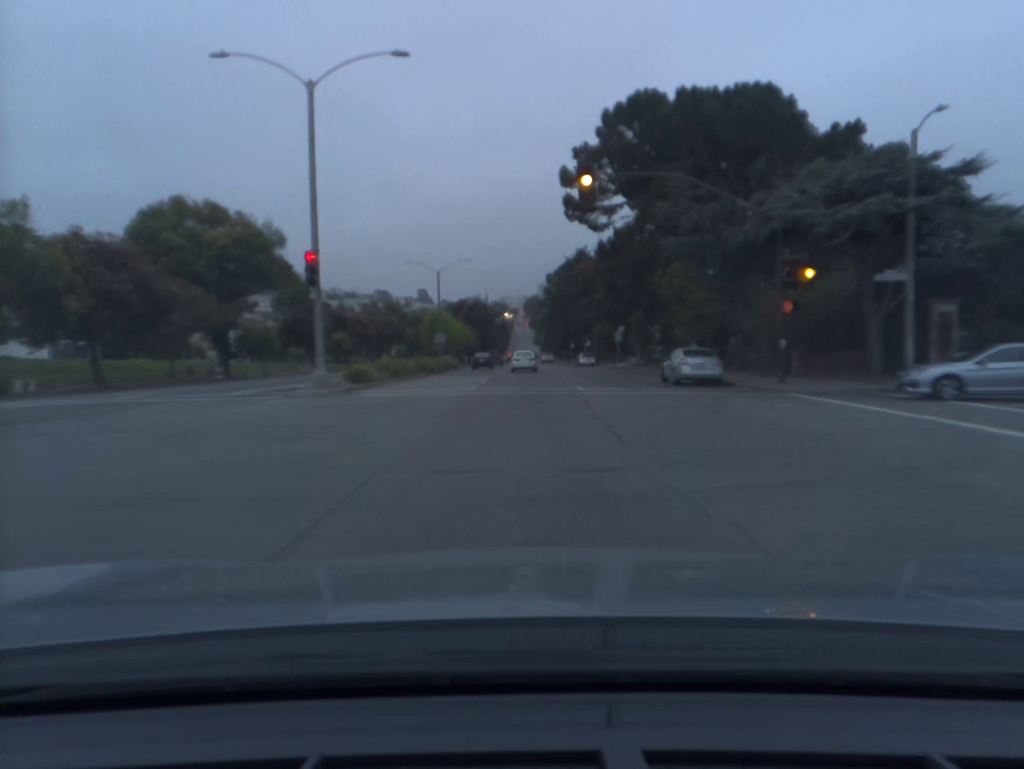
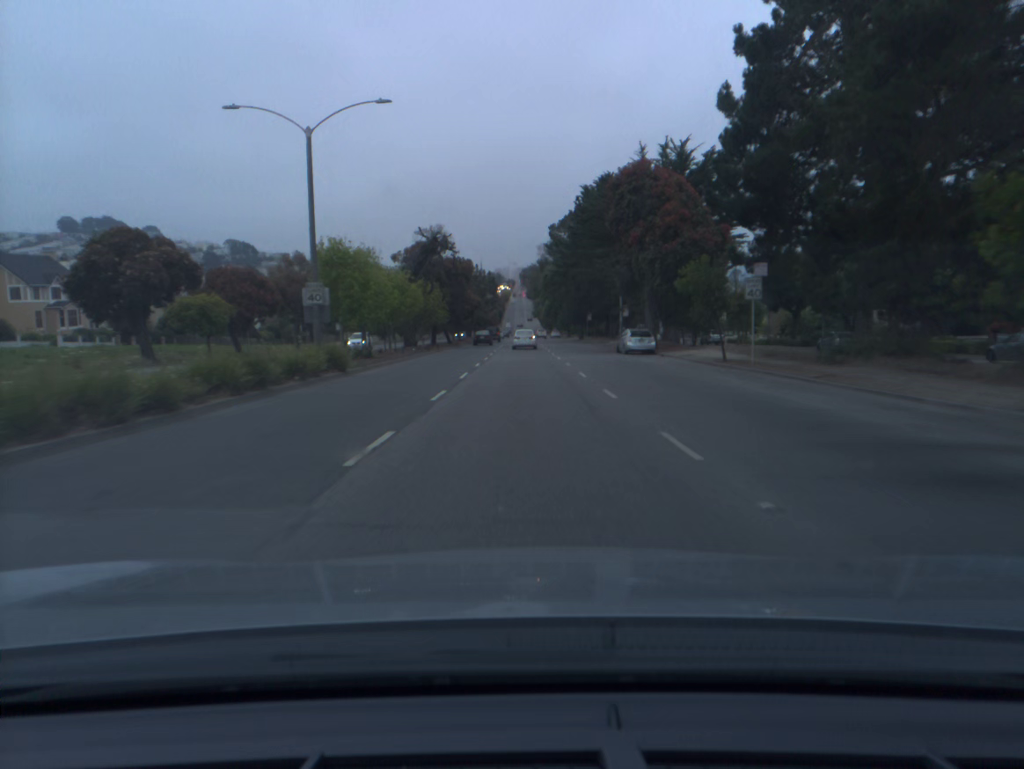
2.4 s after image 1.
(0.0, +39.7) m; 0°
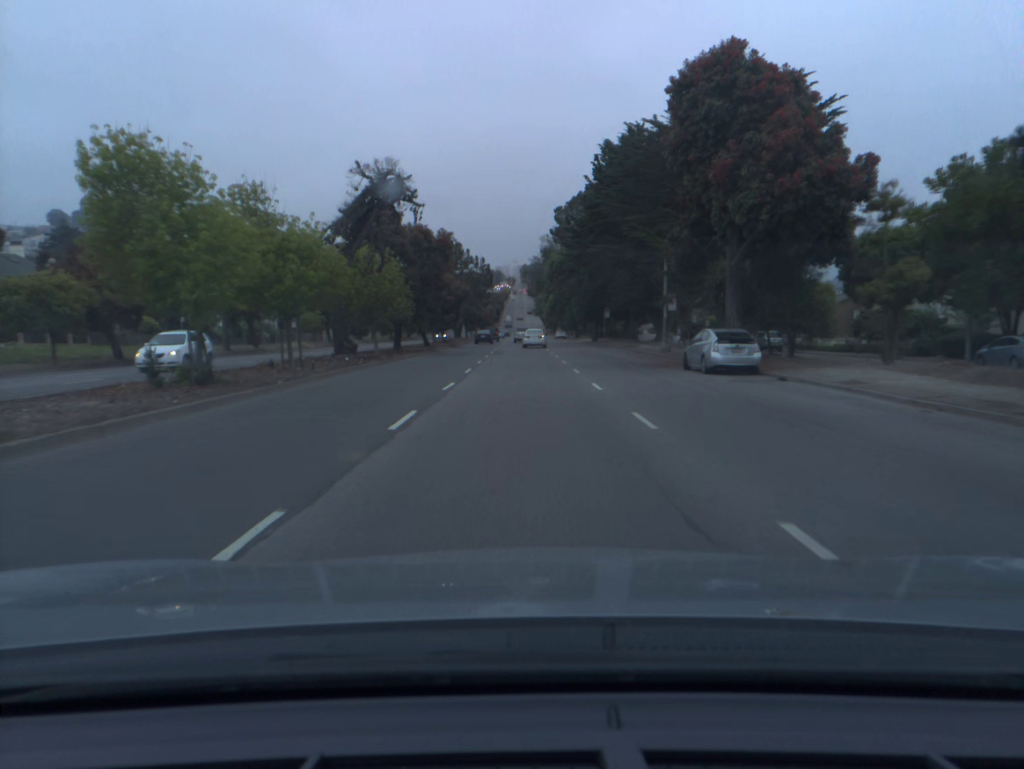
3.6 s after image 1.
(0.0, +19.7) m; 0°
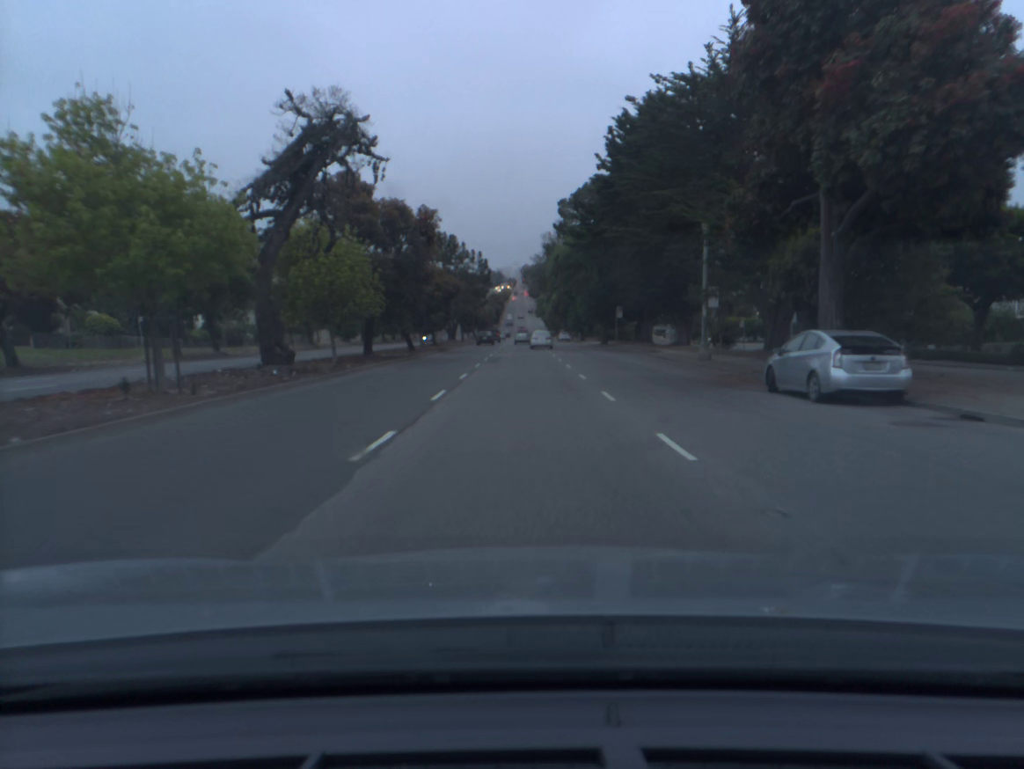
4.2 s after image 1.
(0.0, +9.8) m; 0°
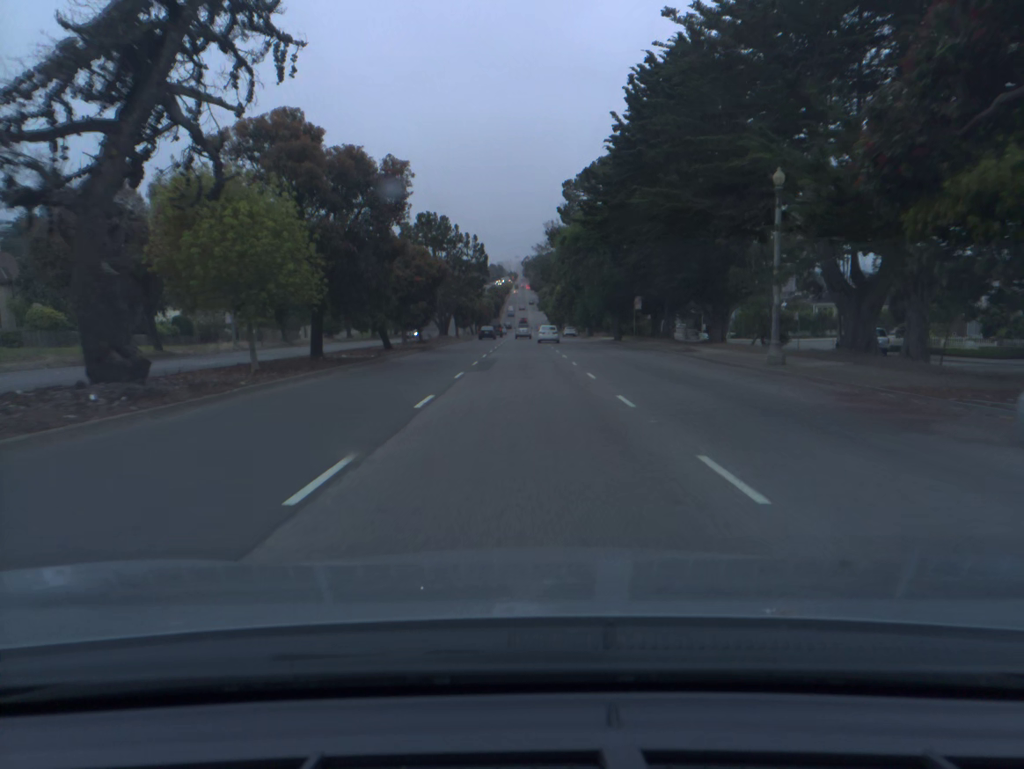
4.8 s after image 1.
(0.0, +9.8) m; 0°
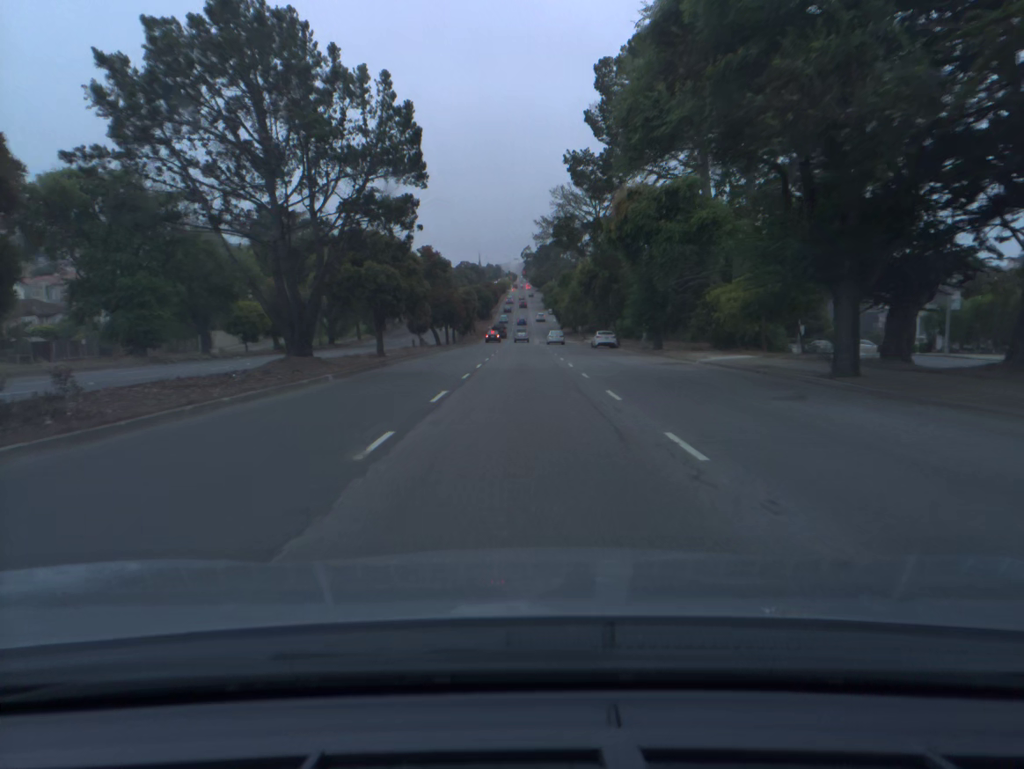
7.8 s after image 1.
(+0.1, +48.8) m; 0°
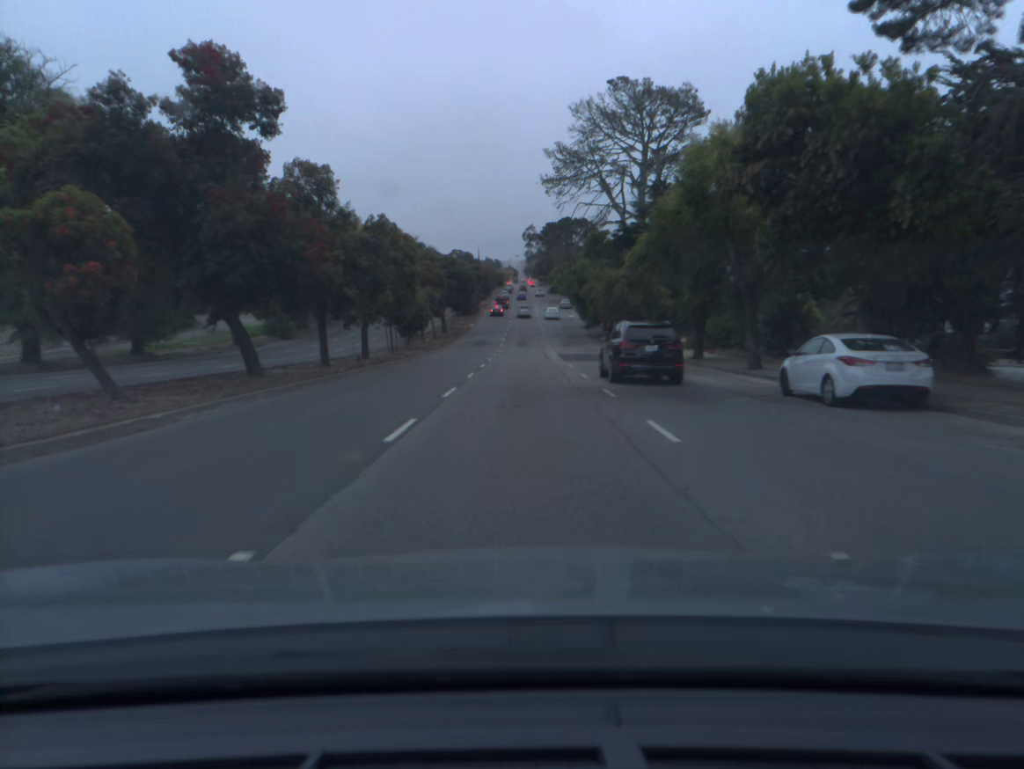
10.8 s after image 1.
(0.0, +49.4) m; 0°
